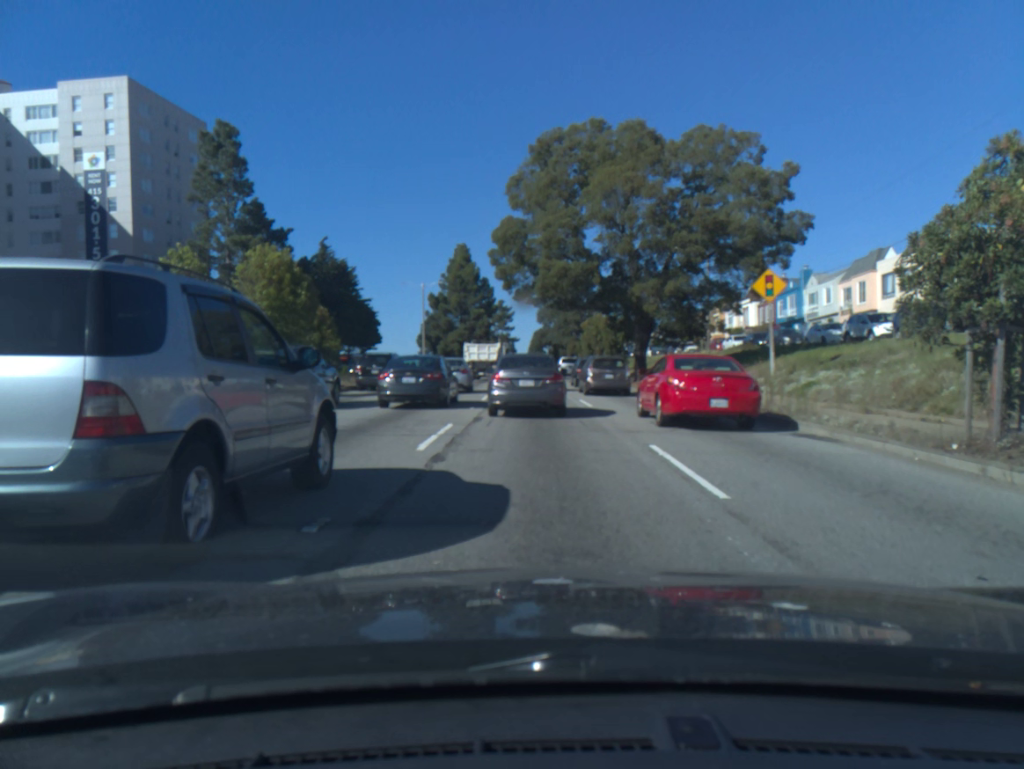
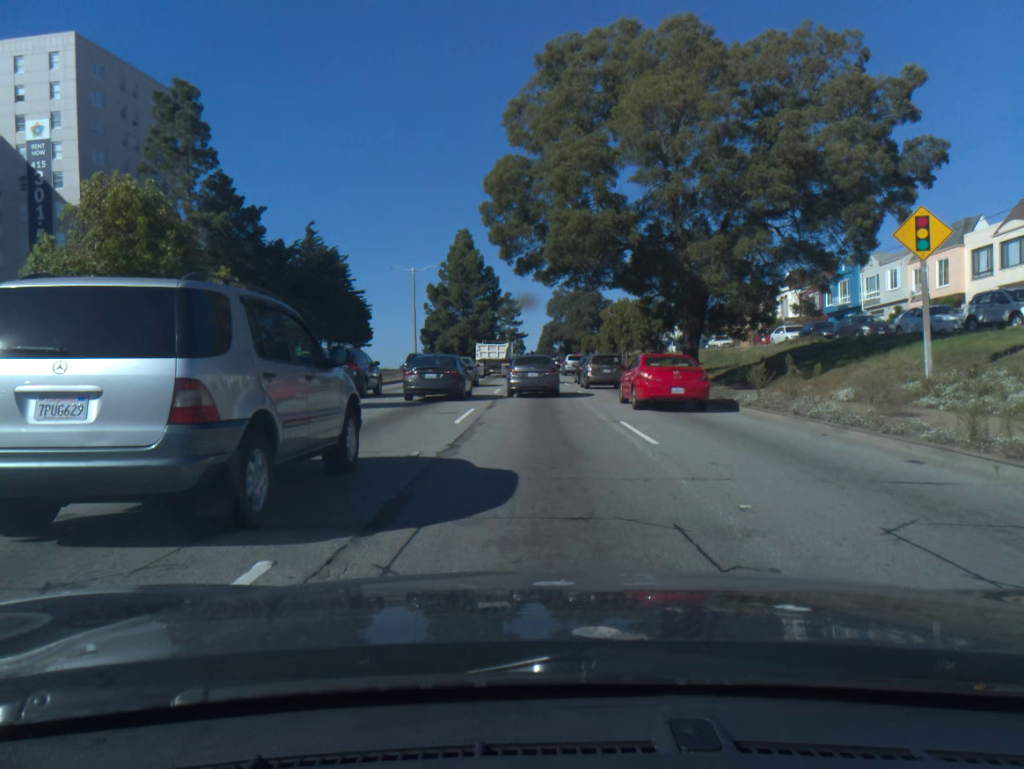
(0.0, +10.4) m; 0°
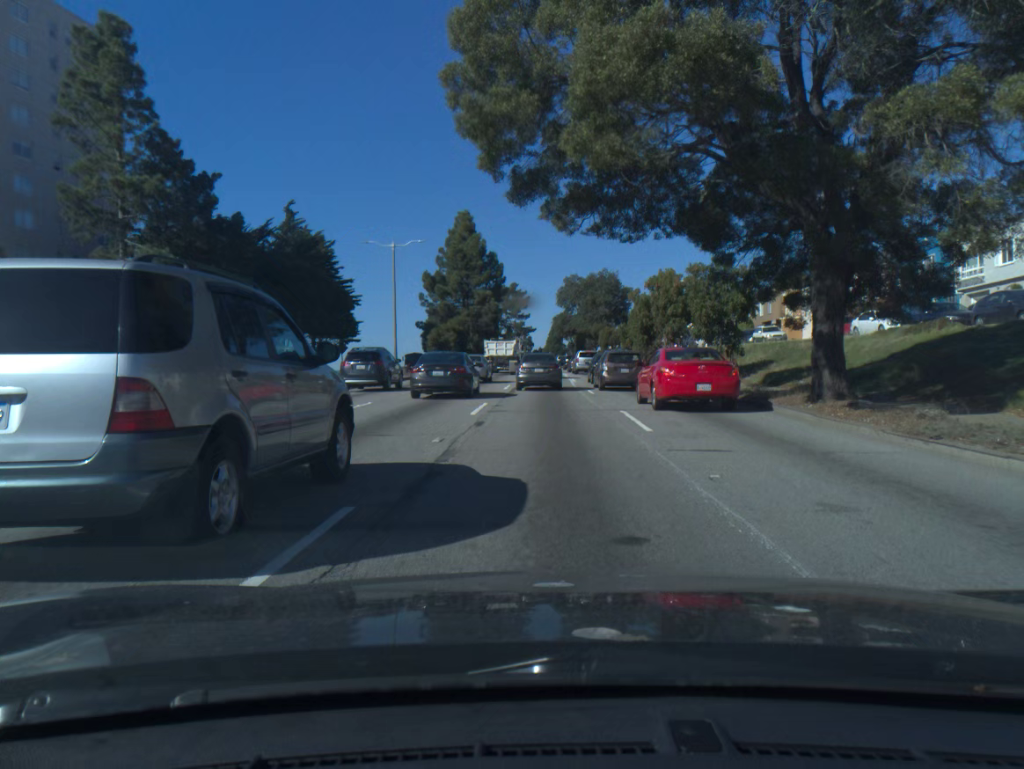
(-0.1, +13.2) m; -1°
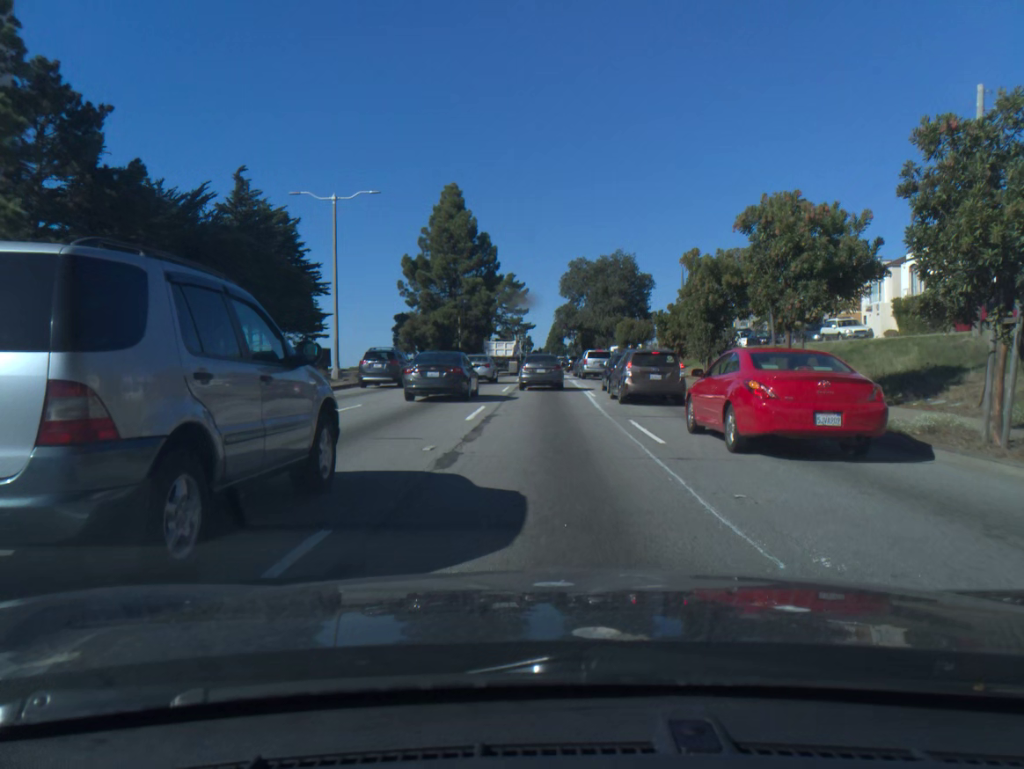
(0.0, +15.6) m; 0°
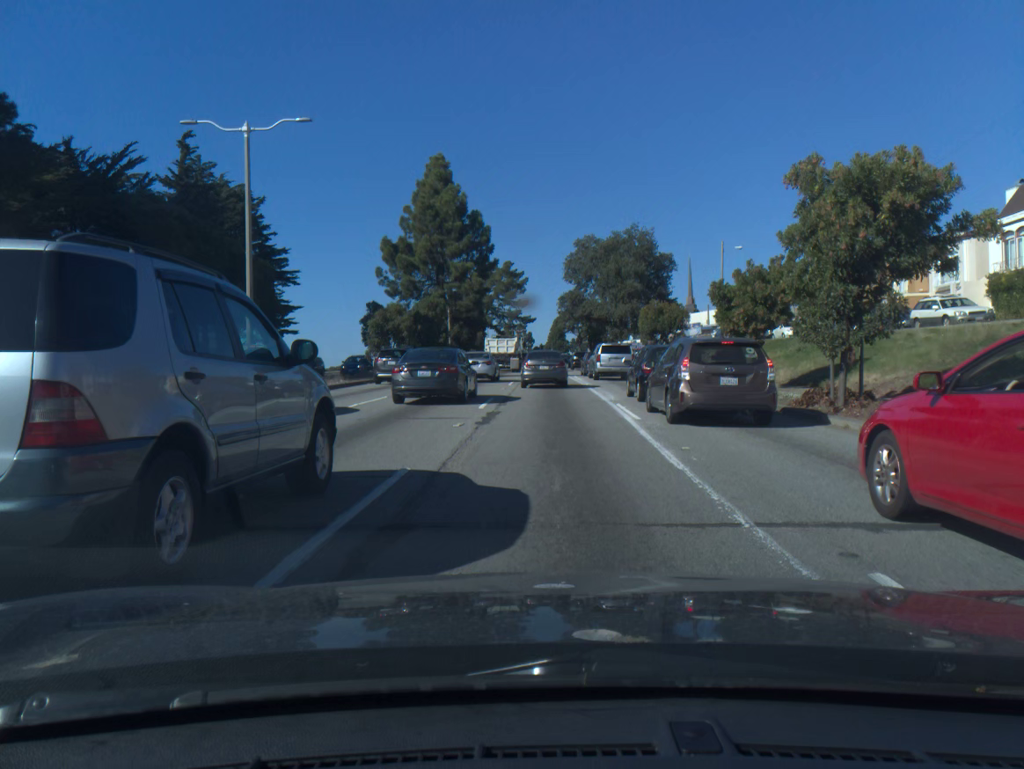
(0.0, +11.5) m; 0°
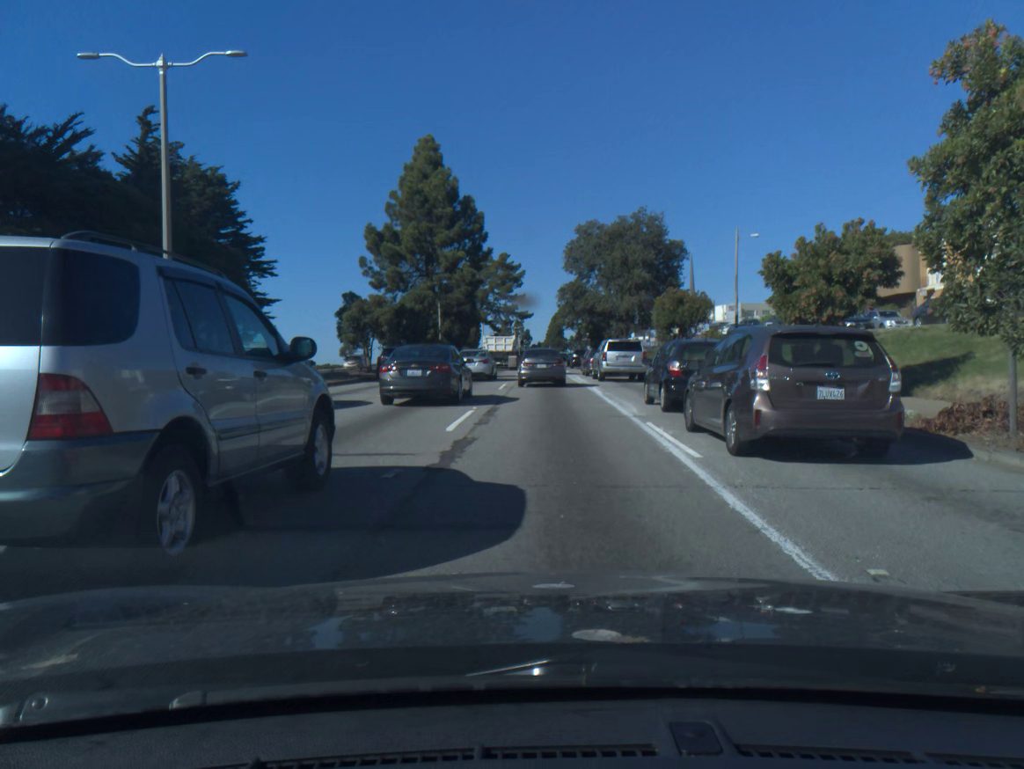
(0.0, +5.9) m; 0°
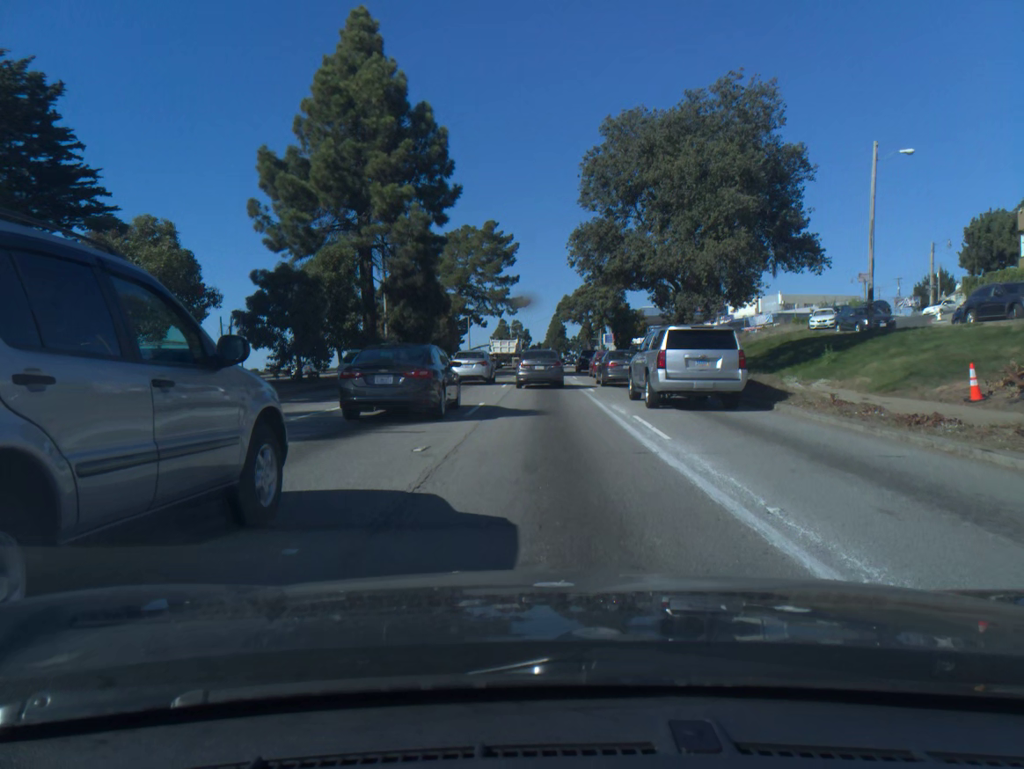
(+0.1, +27.7) m; 0°
